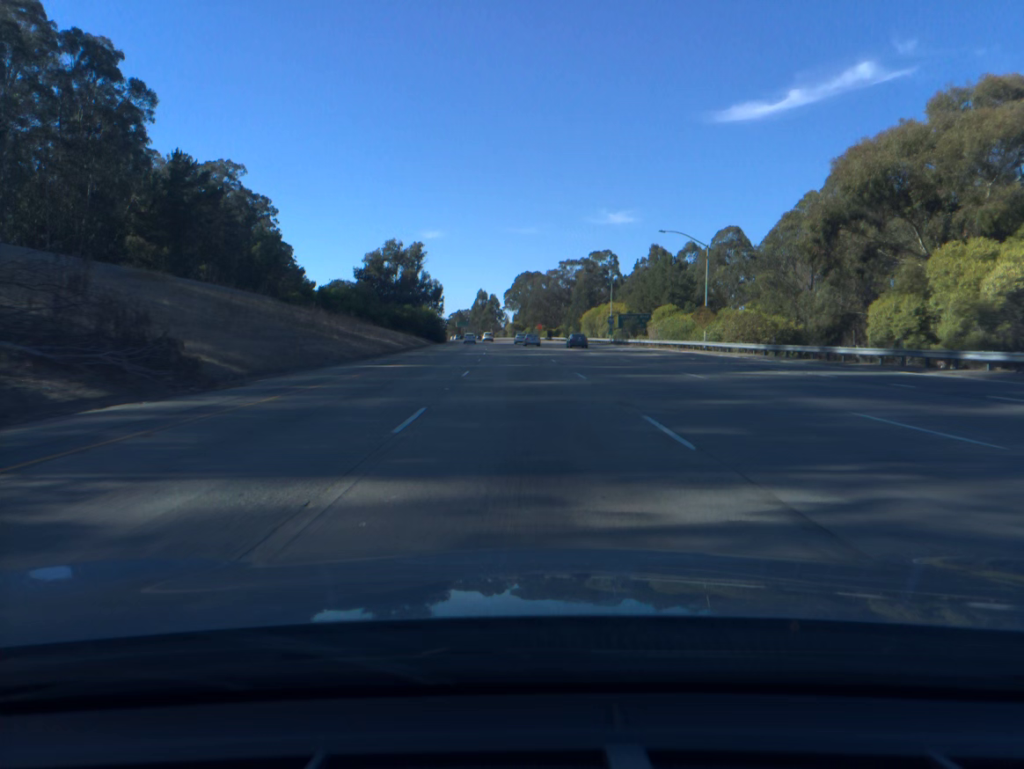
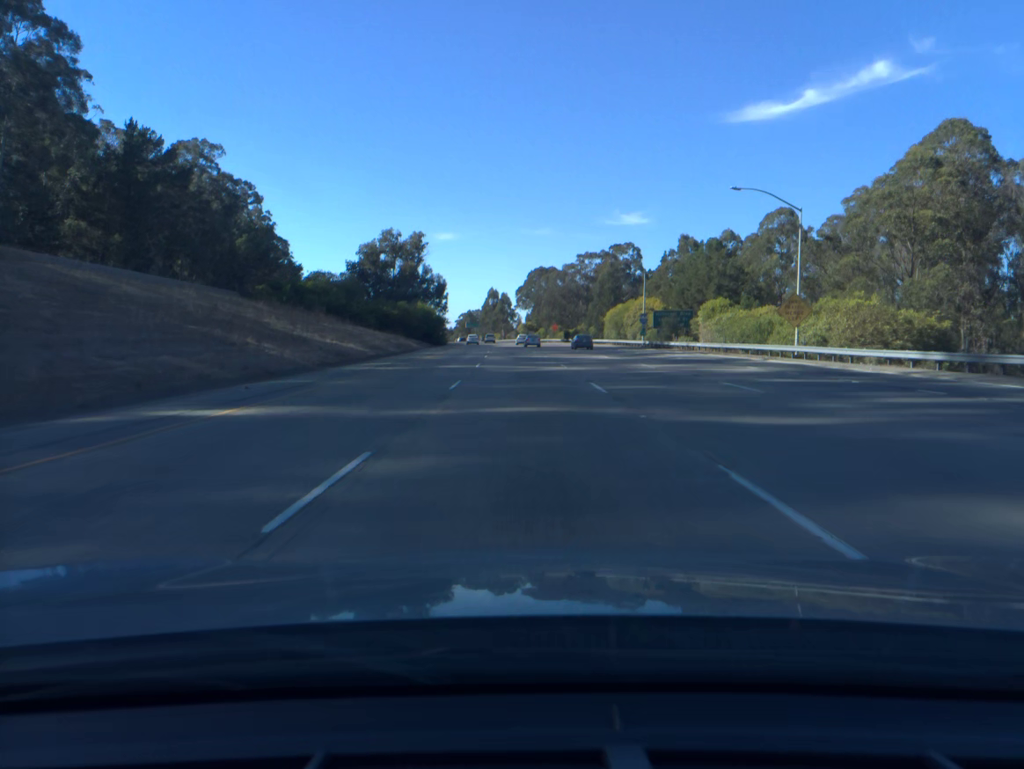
(-0.2, +19.9) m; -1°
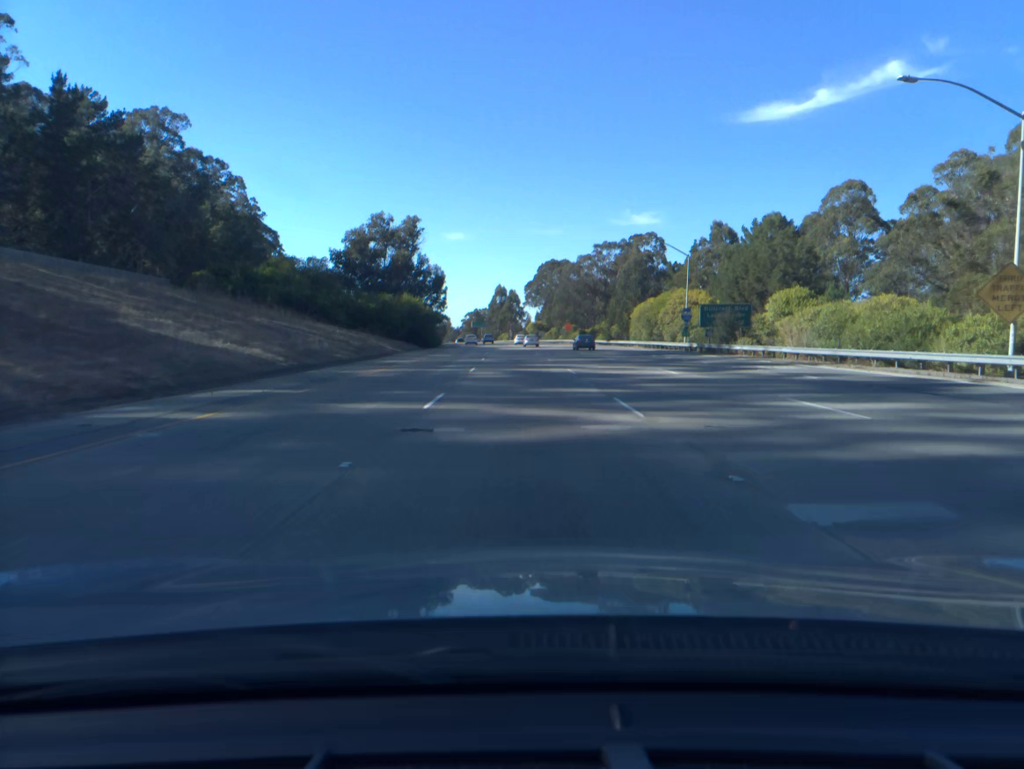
(-0.1, +20.0) m; -1°
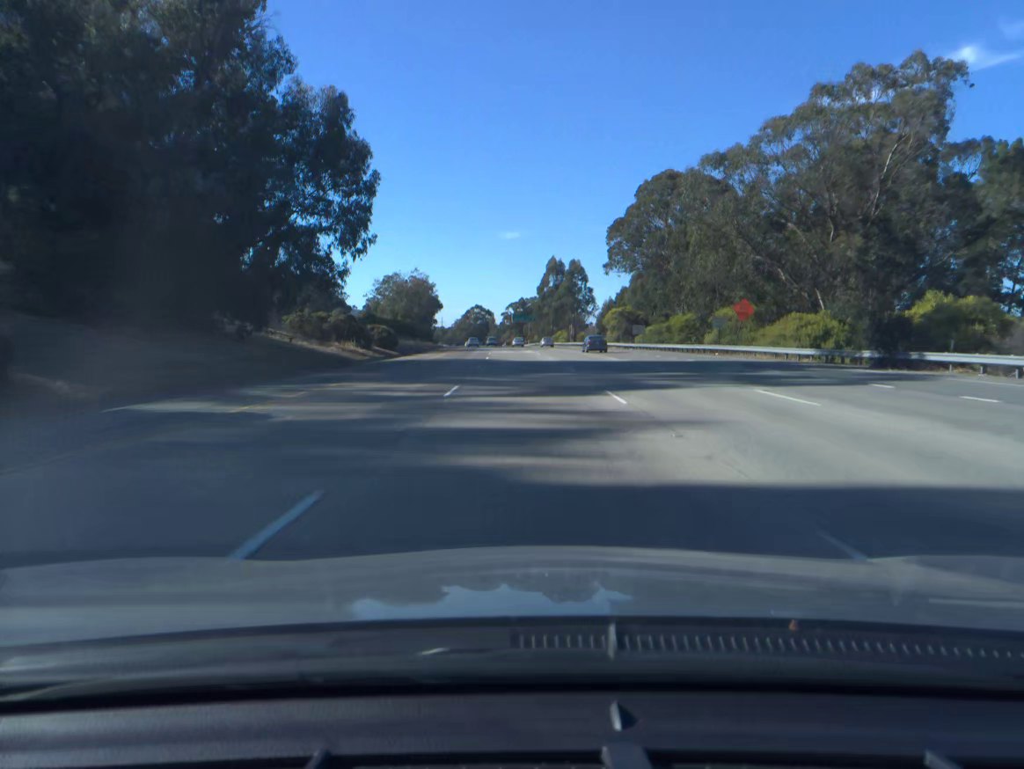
(-3.4, +99.7) m; -4°
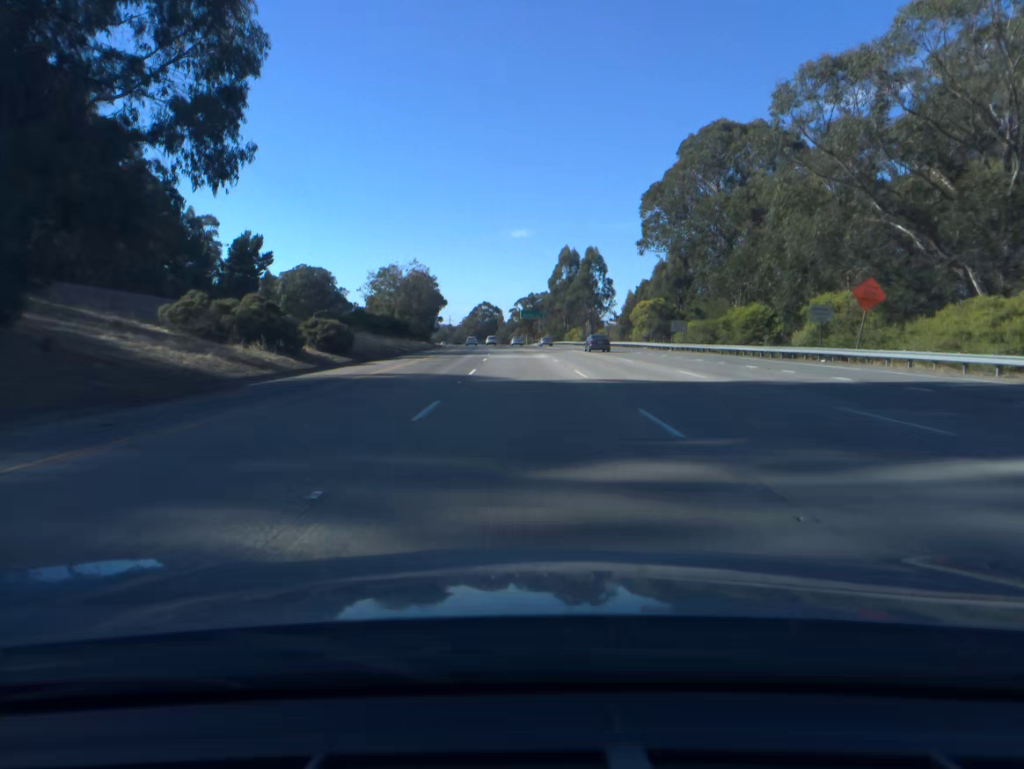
(-0.1, +19.9) m; -1°
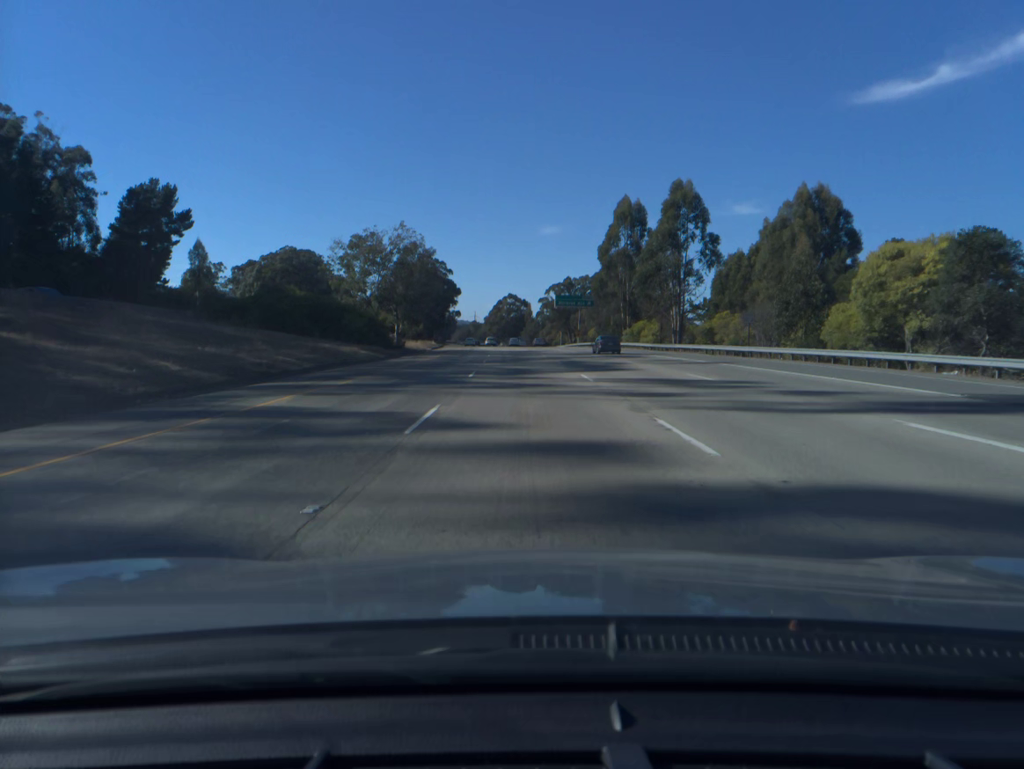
(-1.2, +59.8) m; -2°
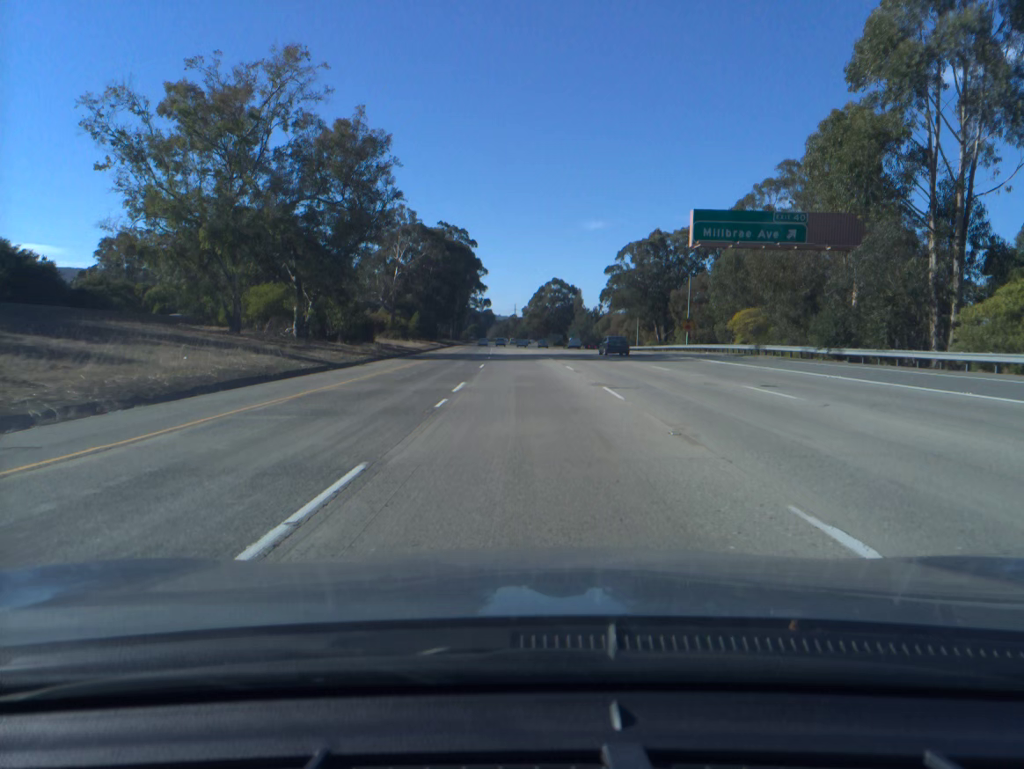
(-2.1, +79.8) m; -3°
